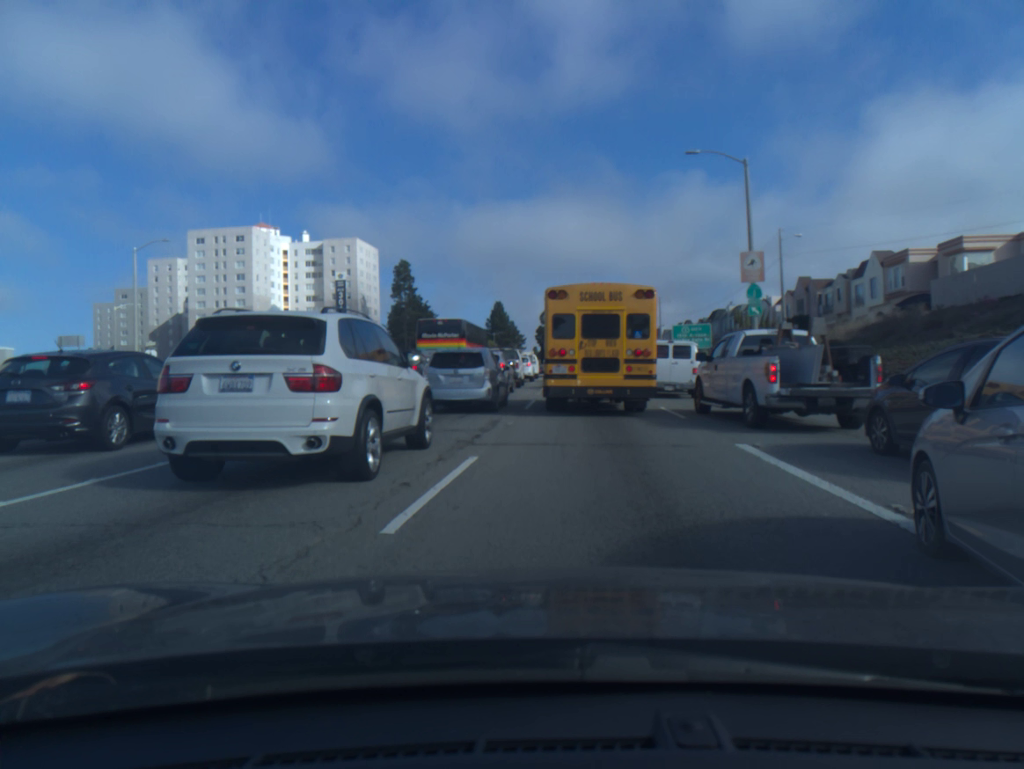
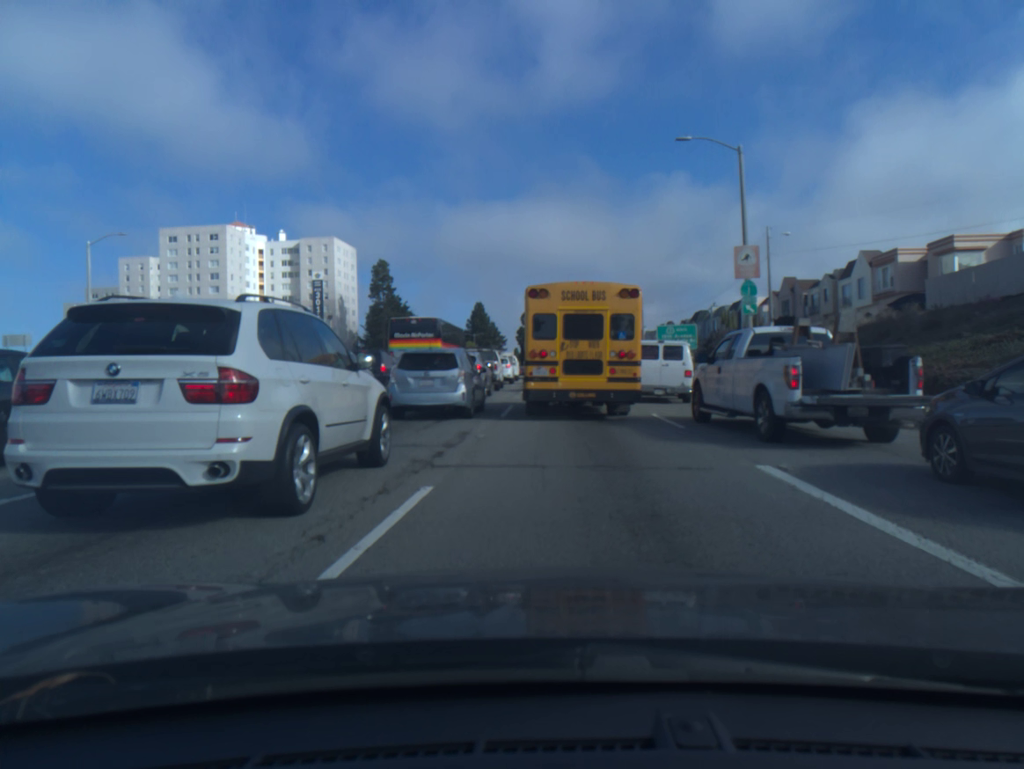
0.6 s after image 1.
(0.0, +2.2) m; +2°
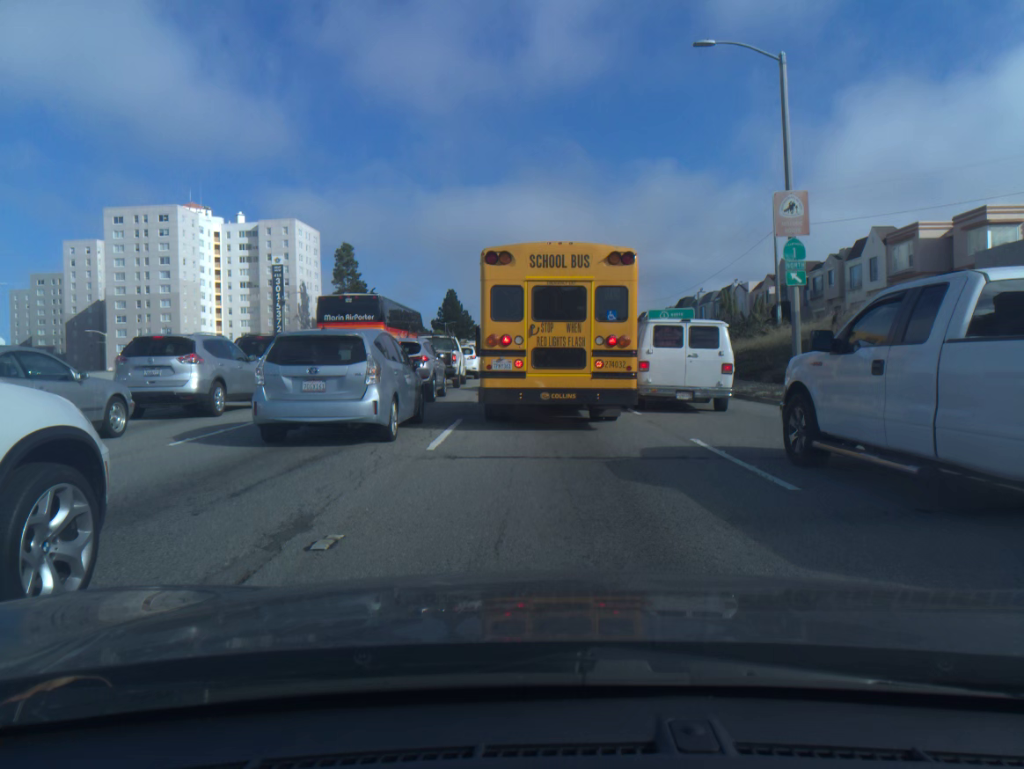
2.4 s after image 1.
(0.0, +7.8) m; +1°
